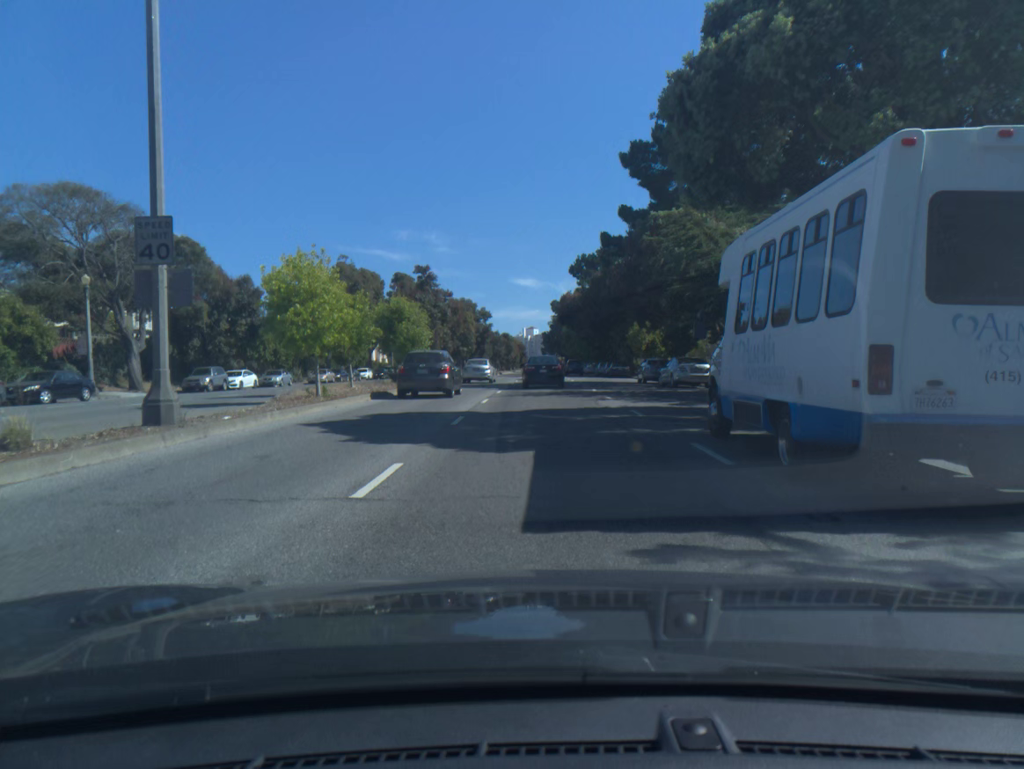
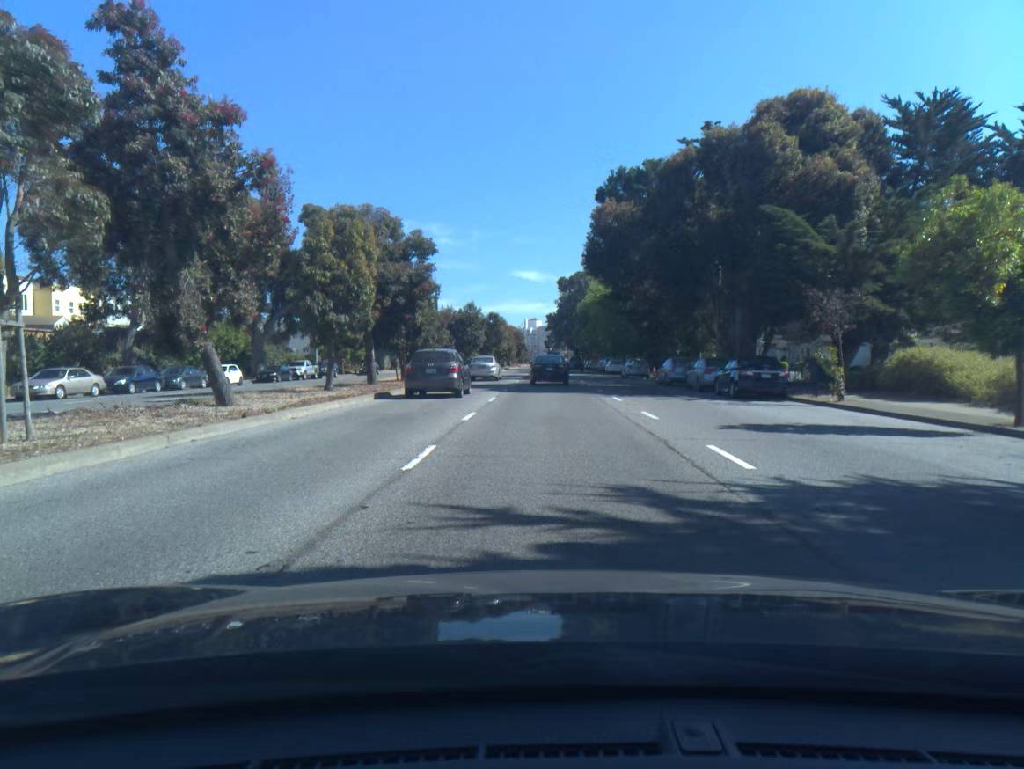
(-0.1, +42.8) m; 0°
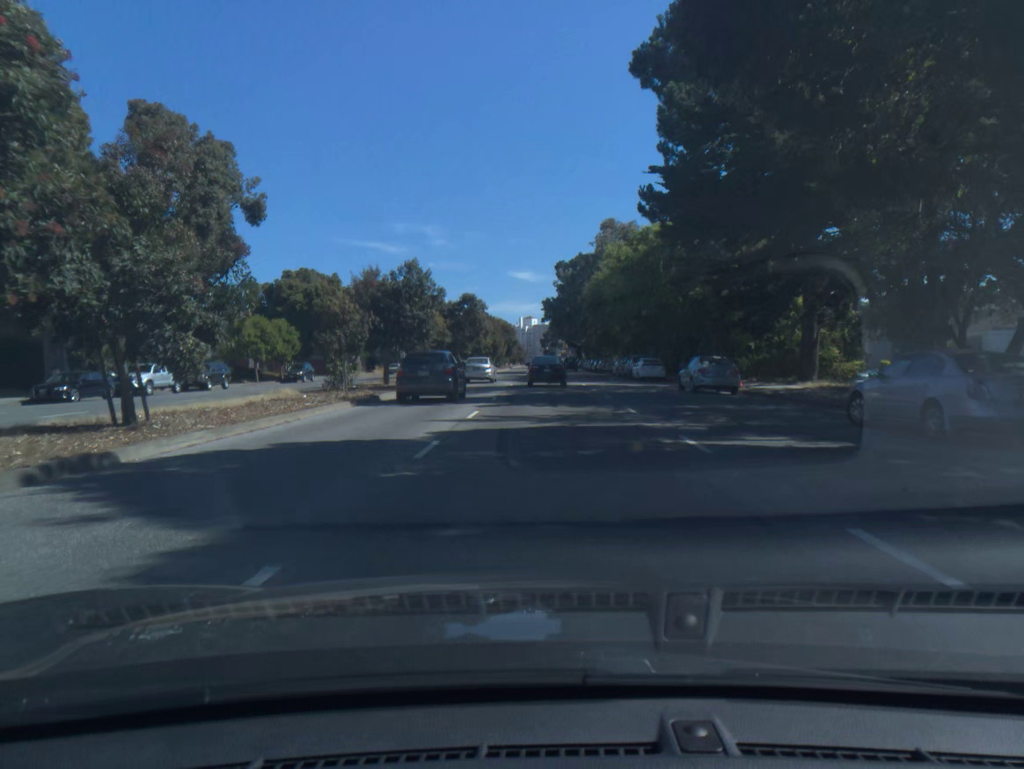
(0.0, +27.0) m; 0°
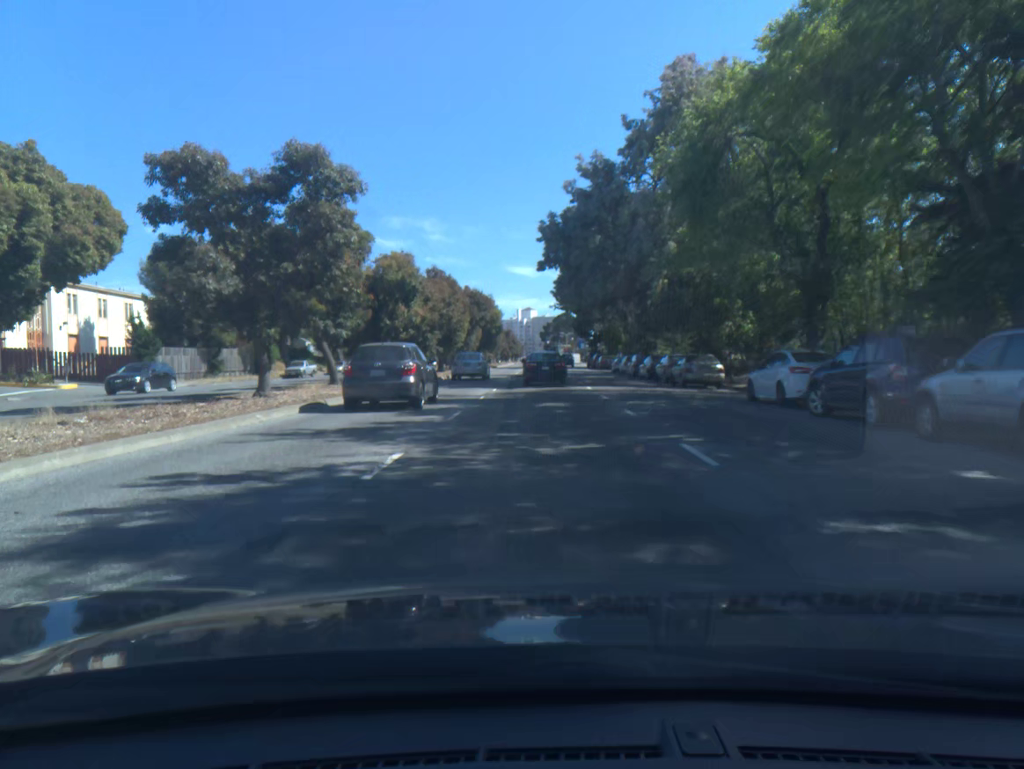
(+0.2, +45.2) m; 0°
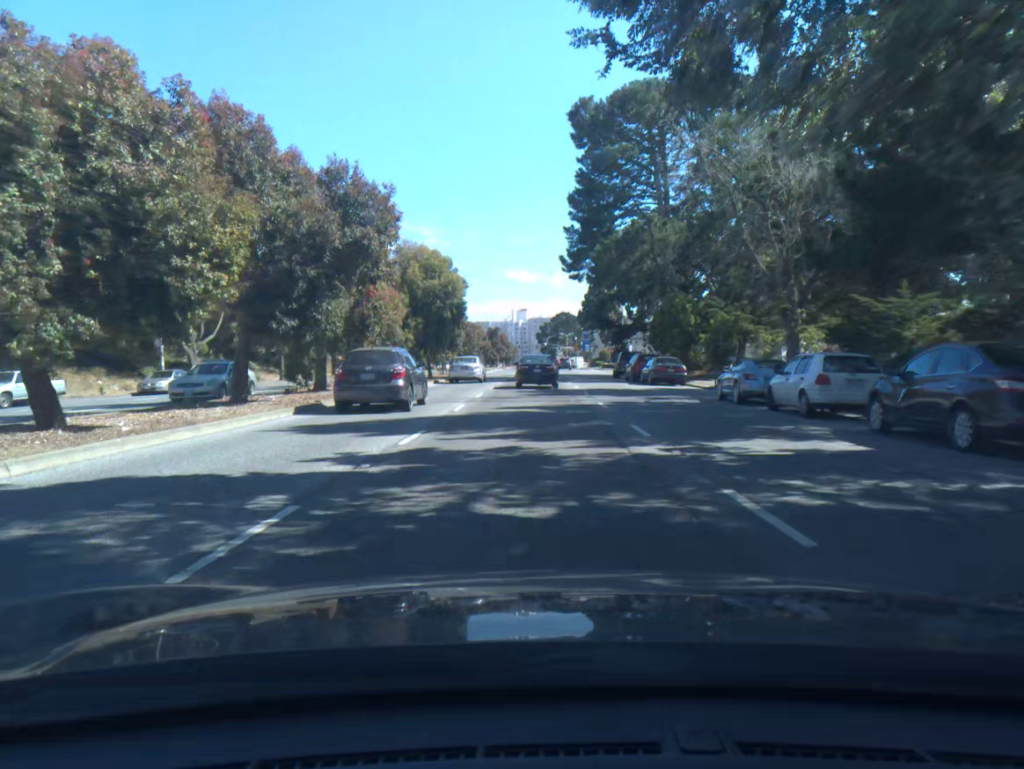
(+0.2, +39.6) m; +1°
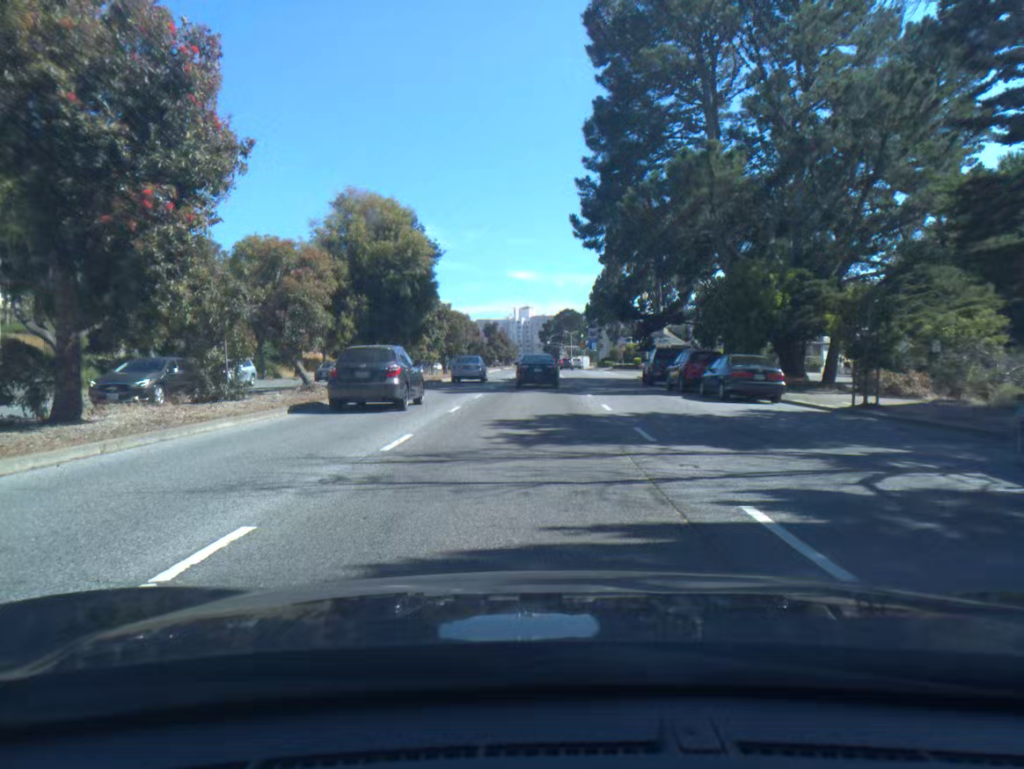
(0.0, +15.3) m; 0°
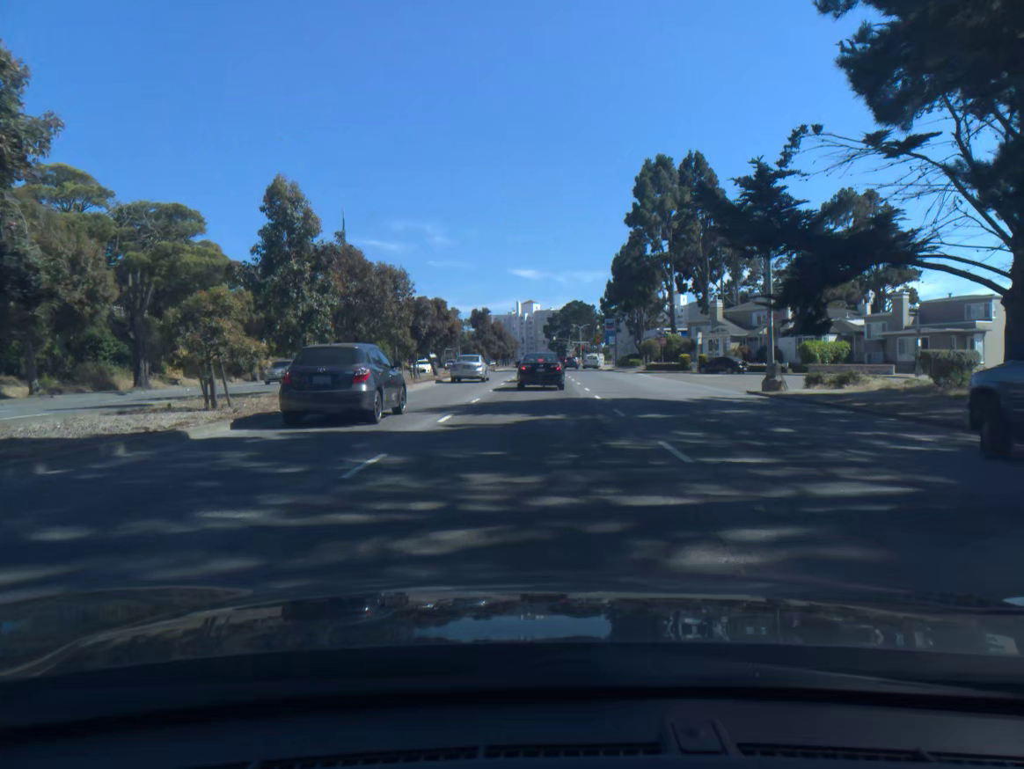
(-0.2, +31.5) m; -1°
